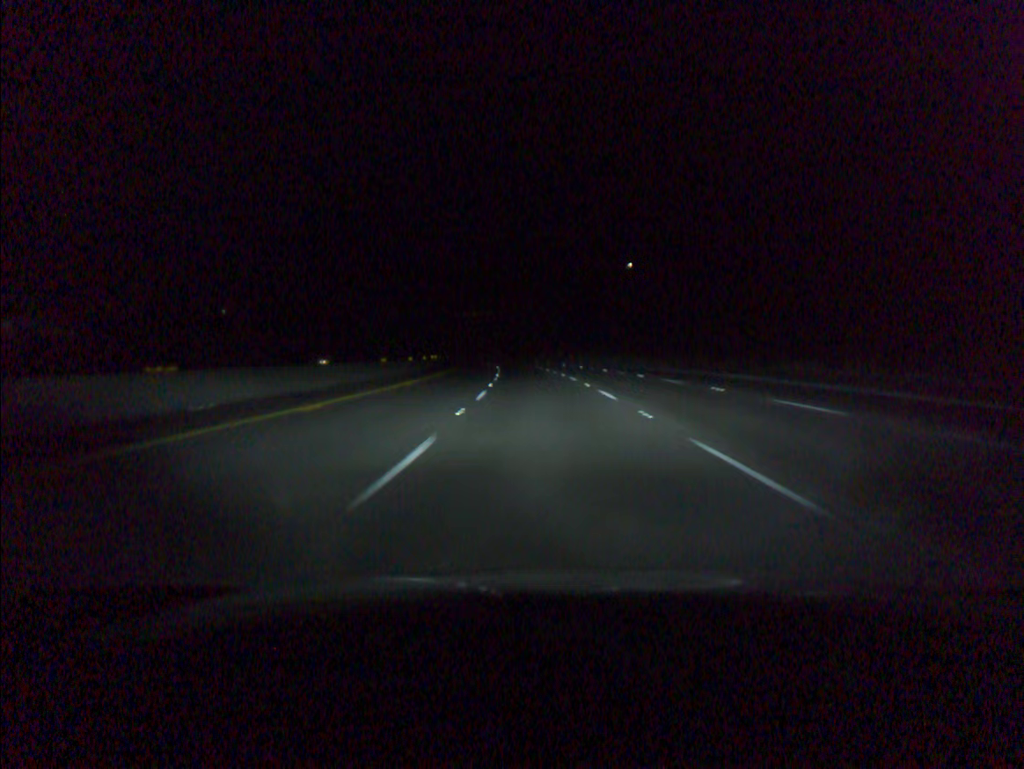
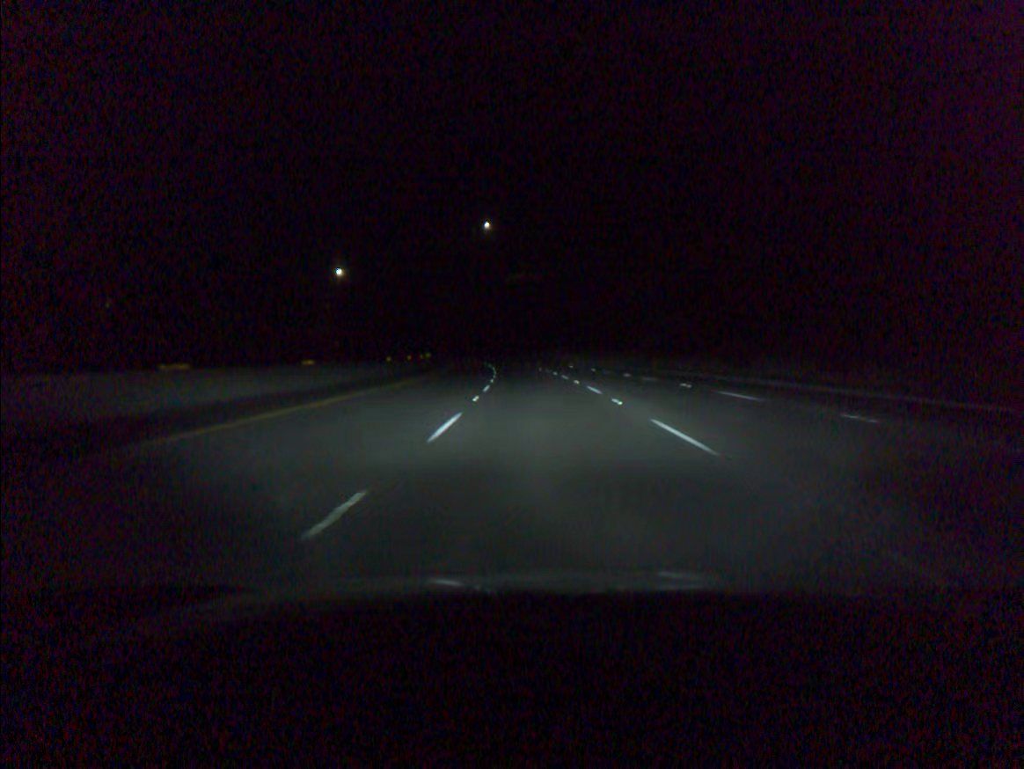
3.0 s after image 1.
(-4.7, +97.7) m; -6°
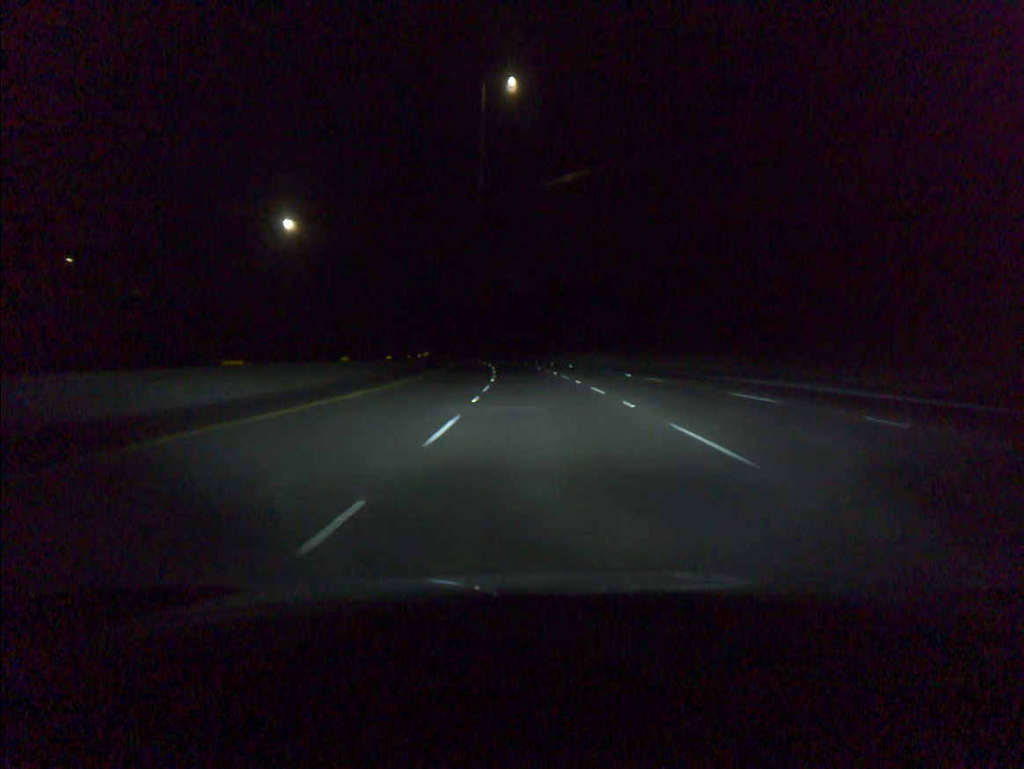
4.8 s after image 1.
(-2.2, +58.8) m; -4°
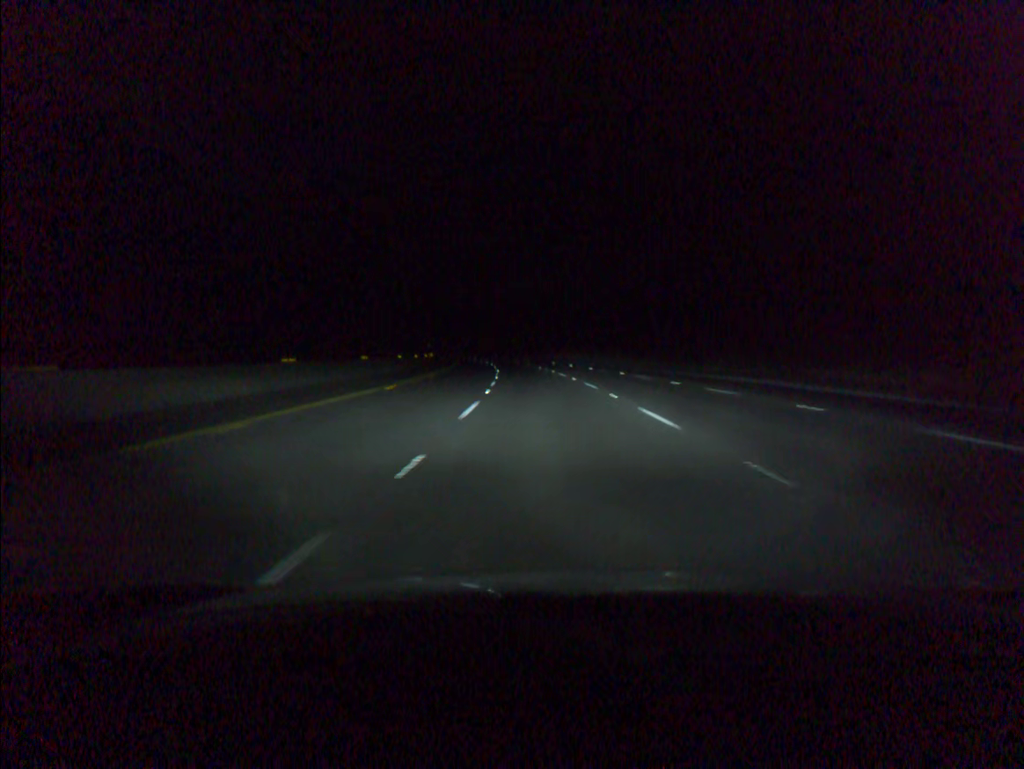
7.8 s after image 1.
(-5.8, +98.0) m; -7°
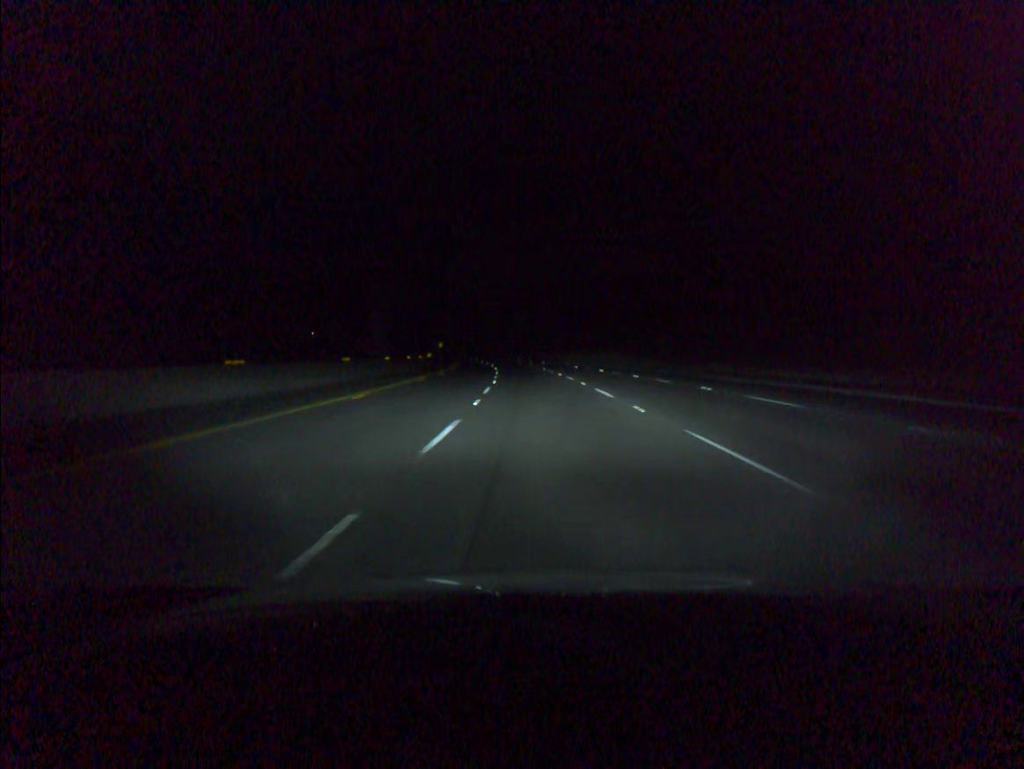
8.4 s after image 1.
(-0.2, +19.6) m; -1°
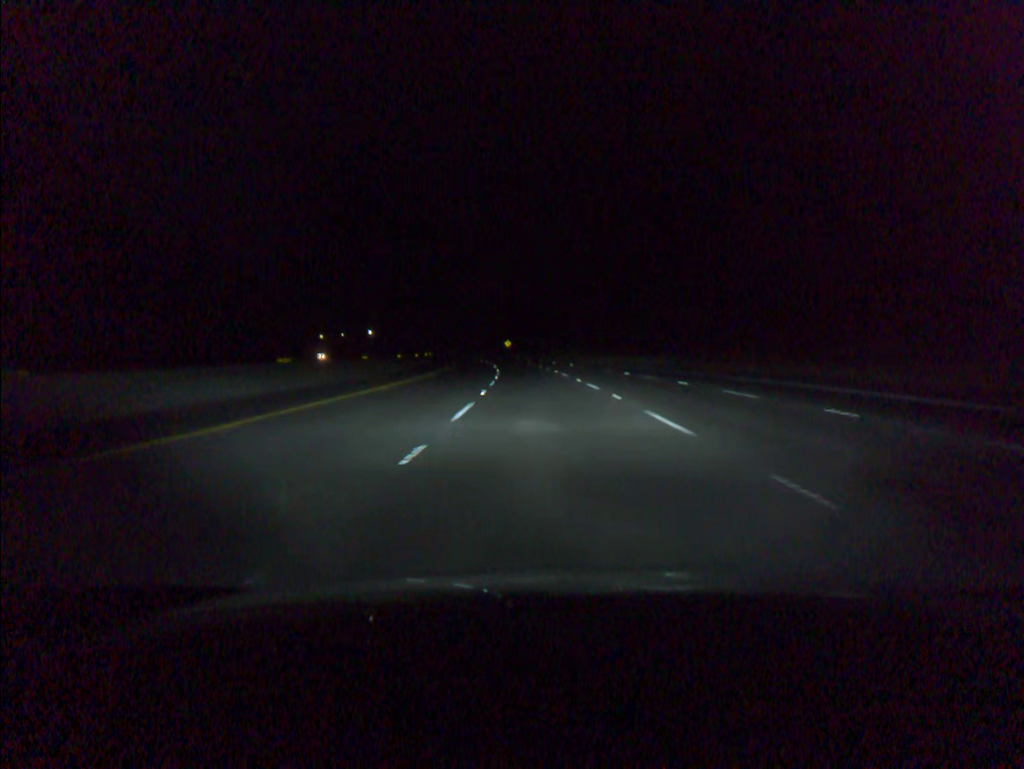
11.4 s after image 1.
(-5.5, +97.9) m; -7°
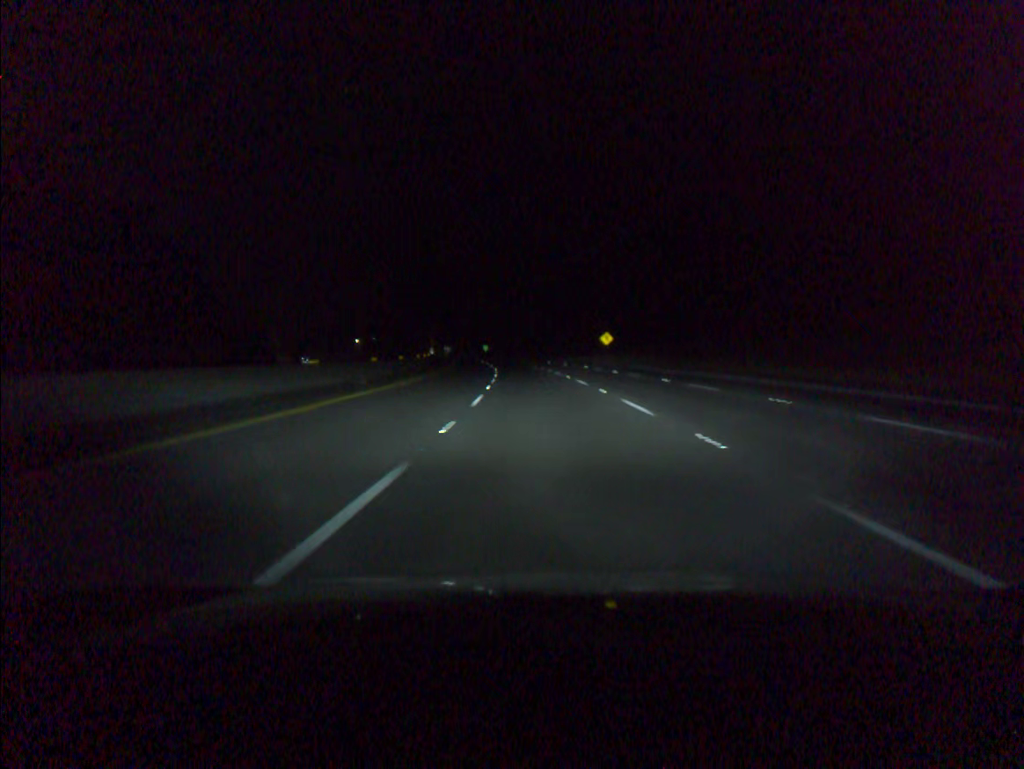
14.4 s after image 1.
(-5.4, +97.8) m; -6°
